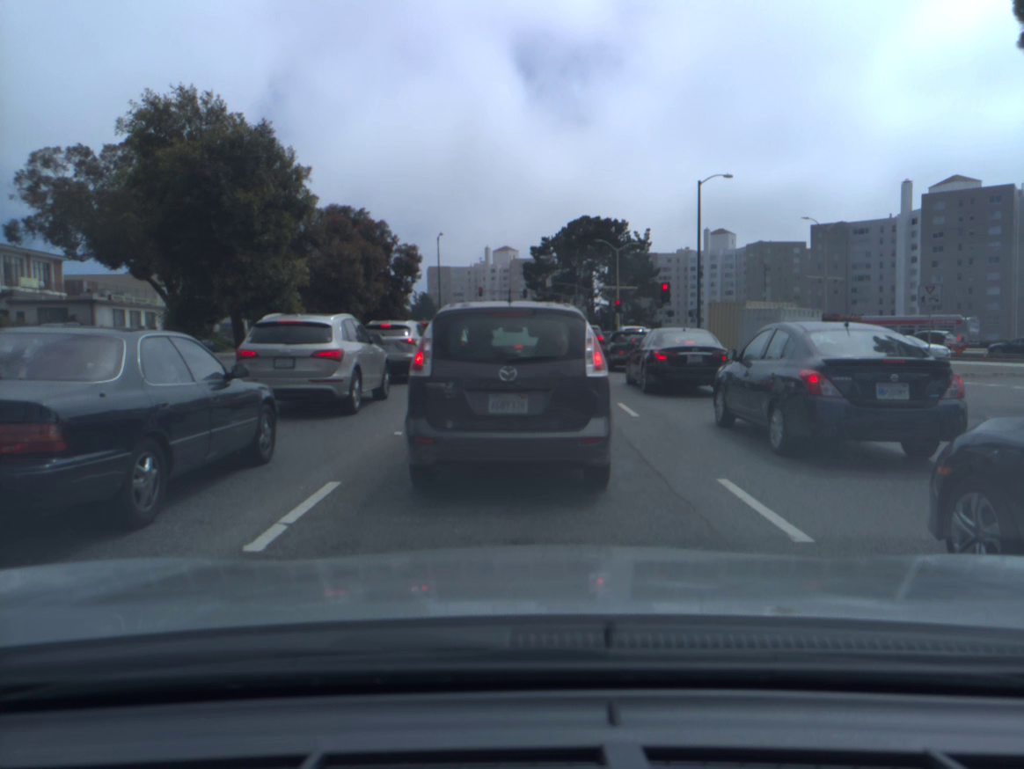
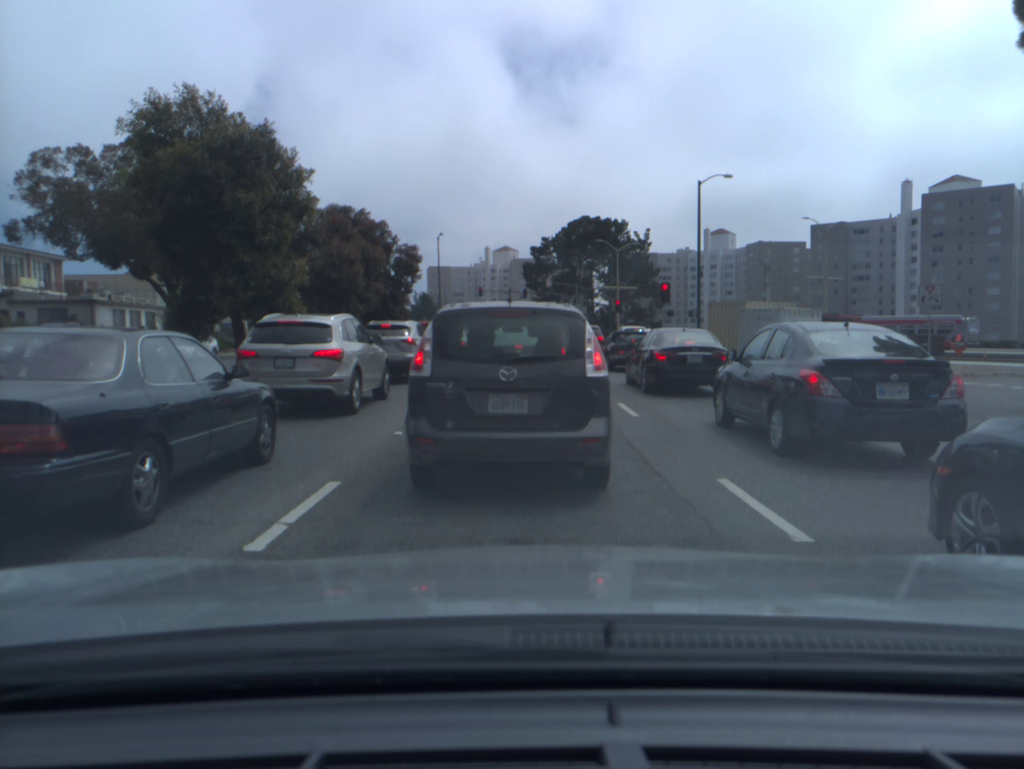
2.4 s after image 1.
(0.0, 0.0) m; 0°
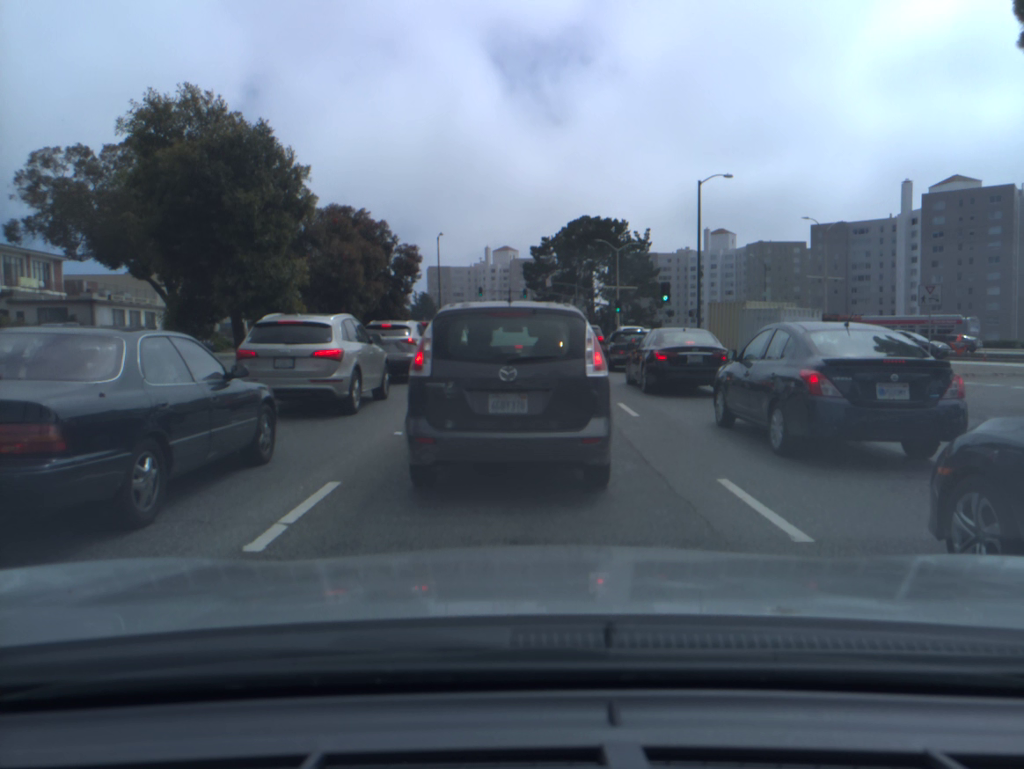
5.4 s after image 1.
(+0.1, +0.1) m; 0°
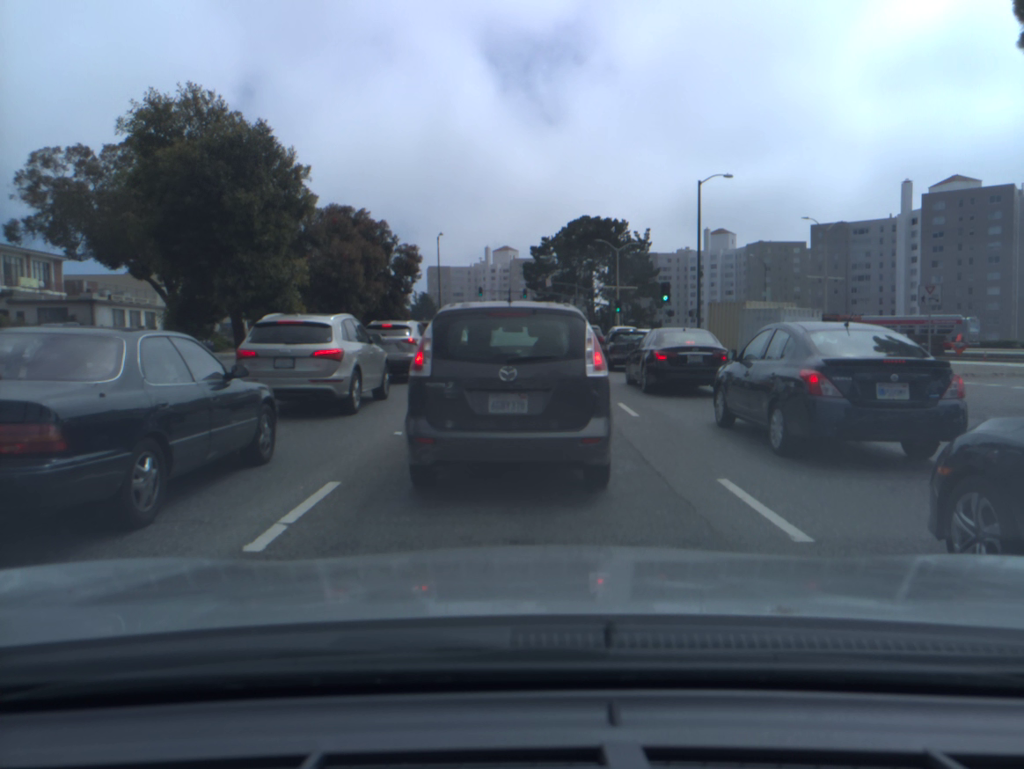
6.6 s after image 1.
(0.0, 0.0) m; 0°
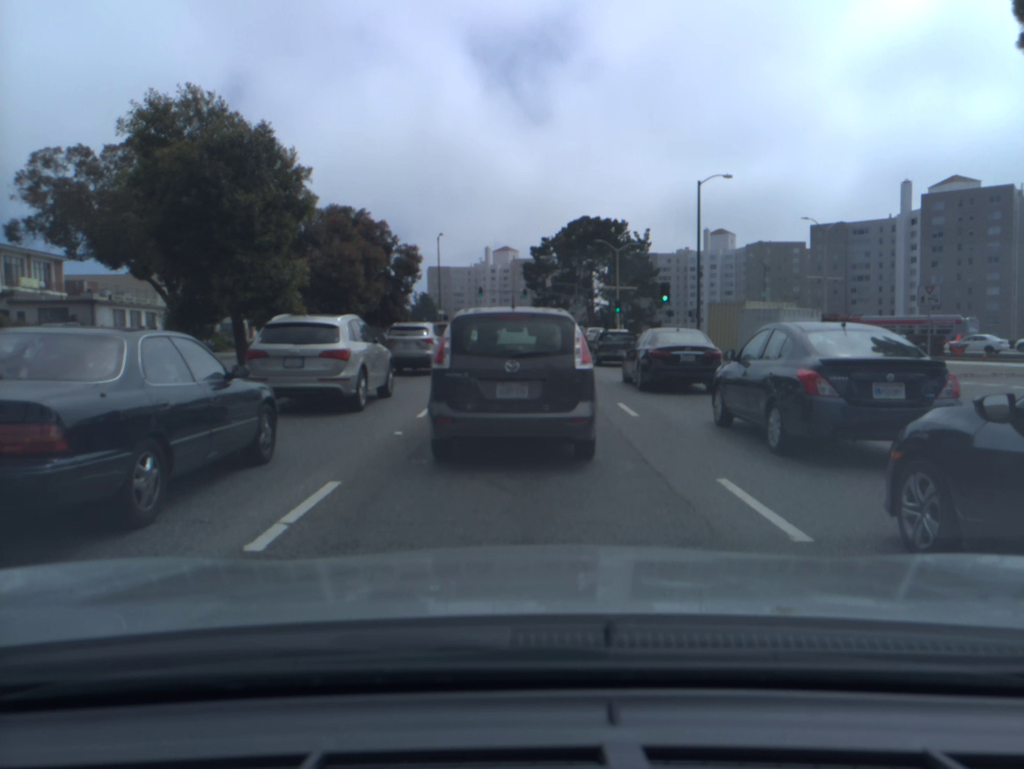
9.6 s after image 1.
(0.0, 0.0) m; 0°
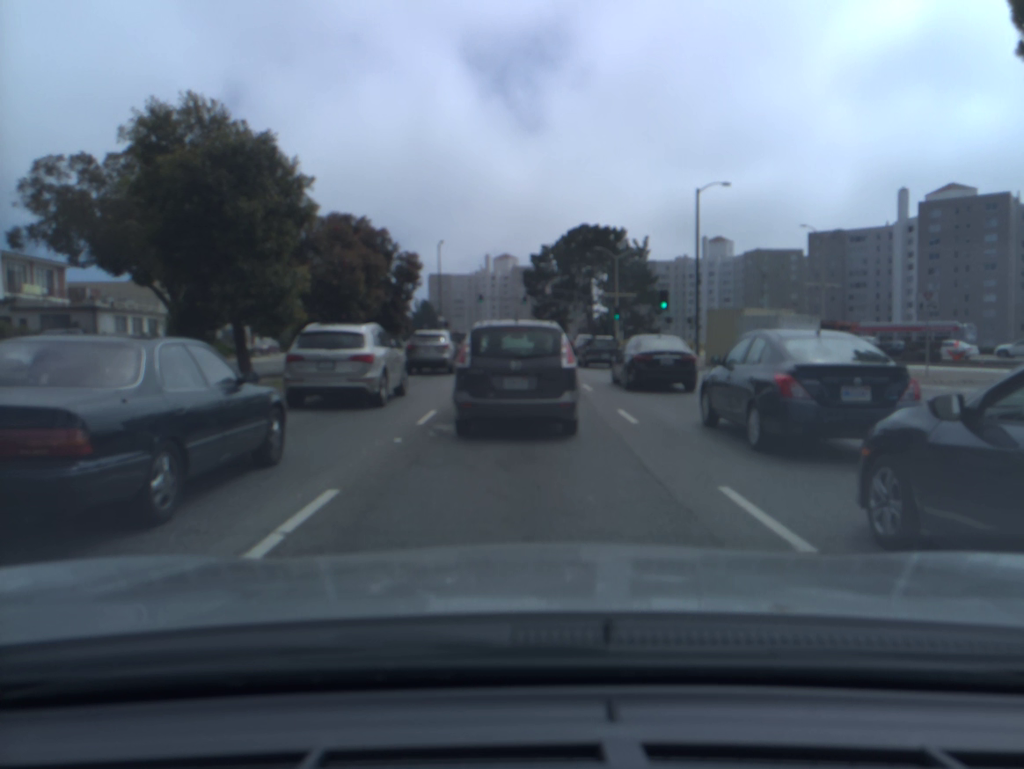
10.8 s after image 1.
(0.0, 0.0) m; 0°
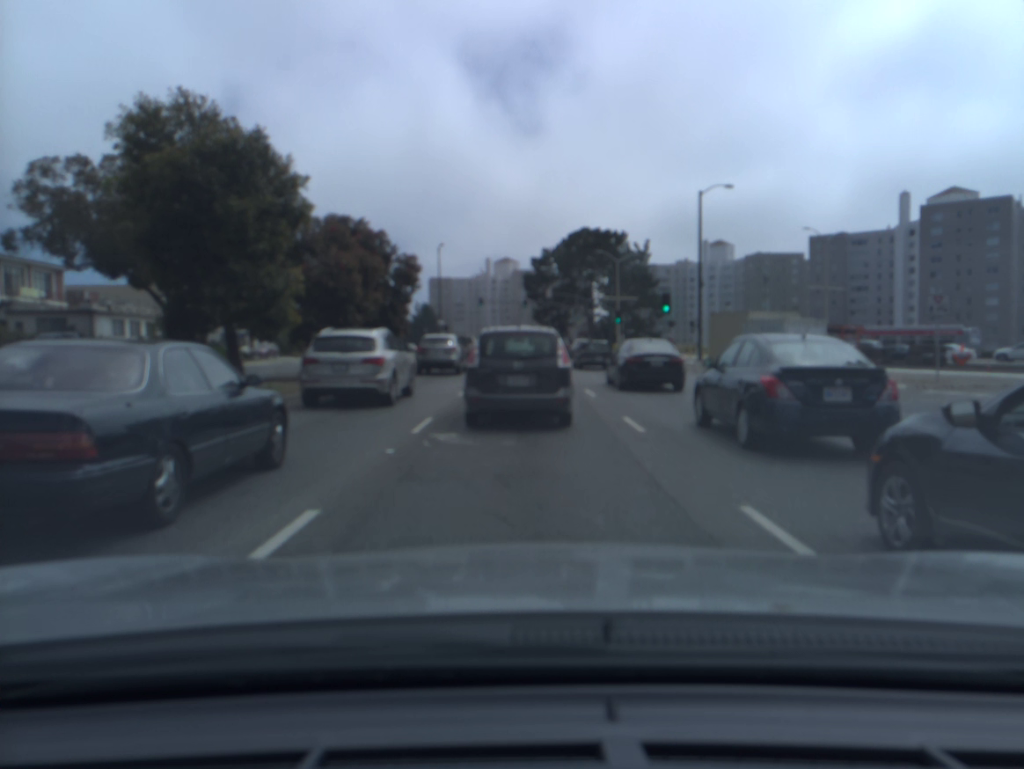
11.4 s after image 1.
(0.0, +0.6) m; 0°
